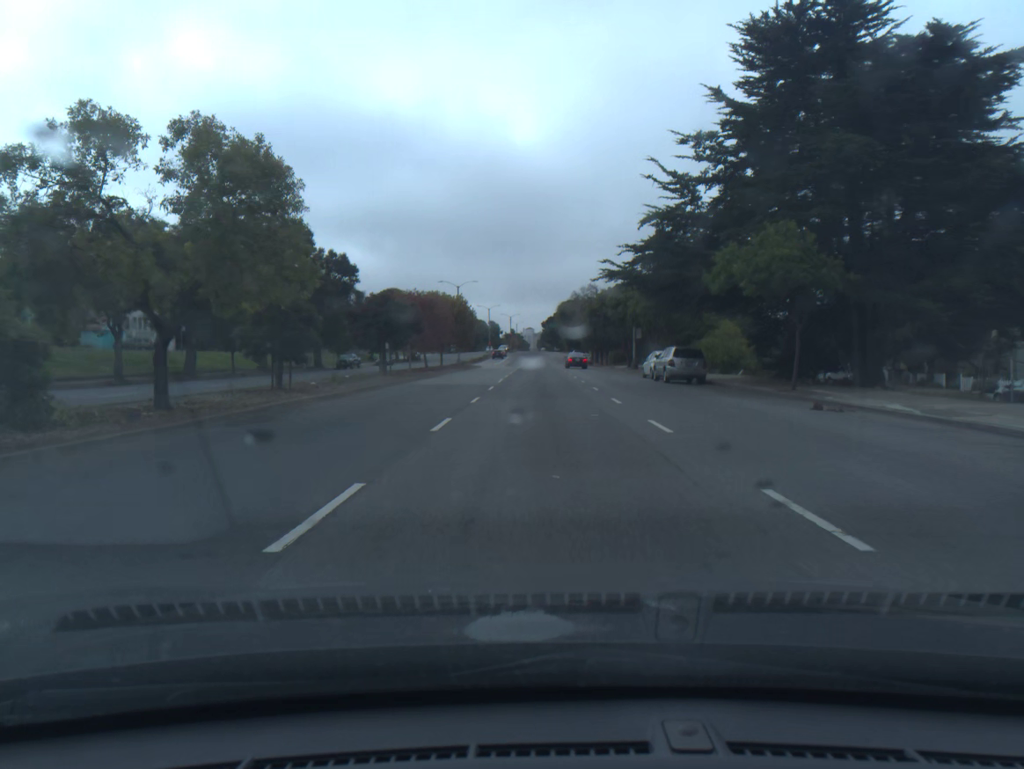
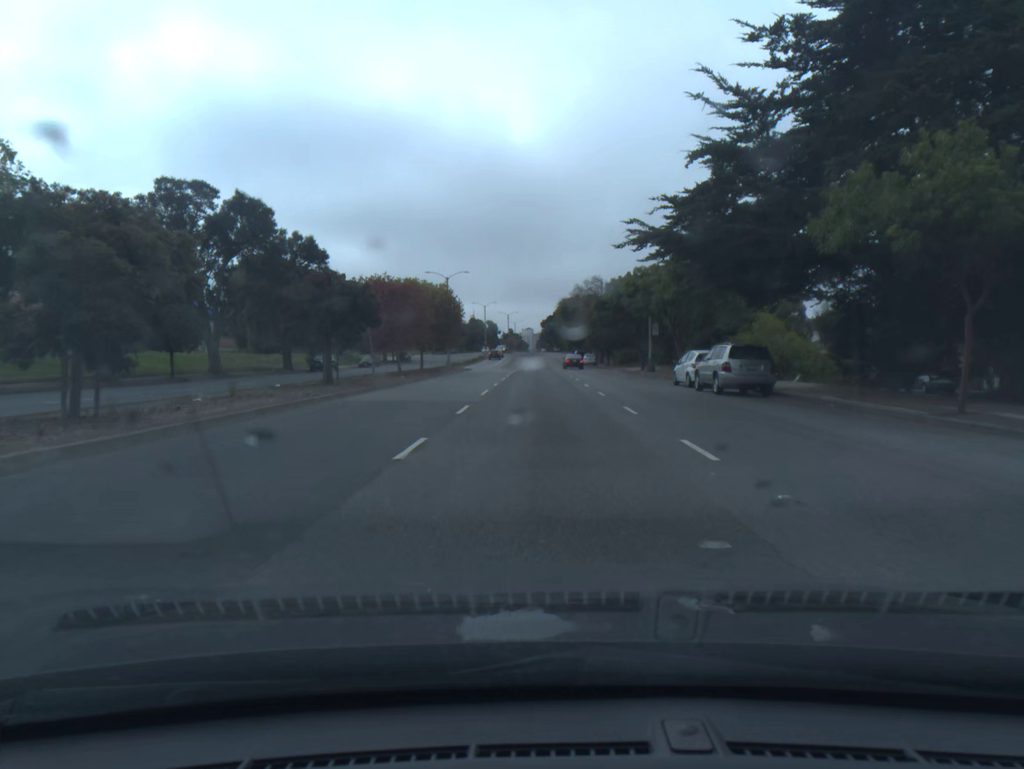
(0.0, +10.4) m; 0°
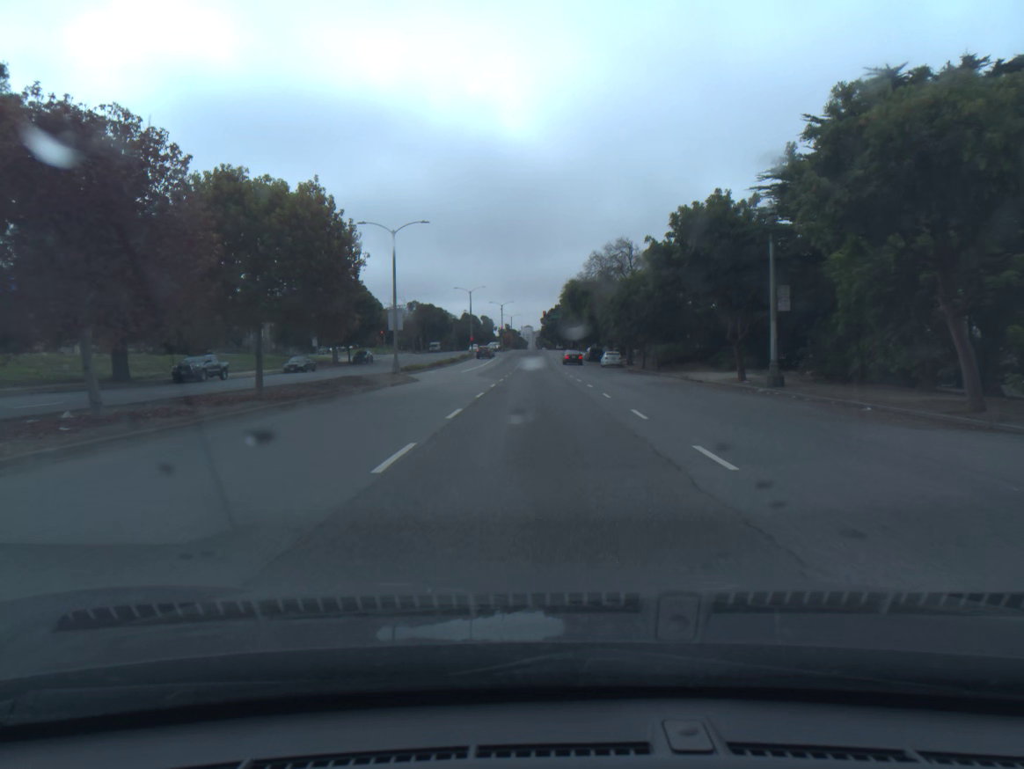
(0.0, +30.1) m; 0°
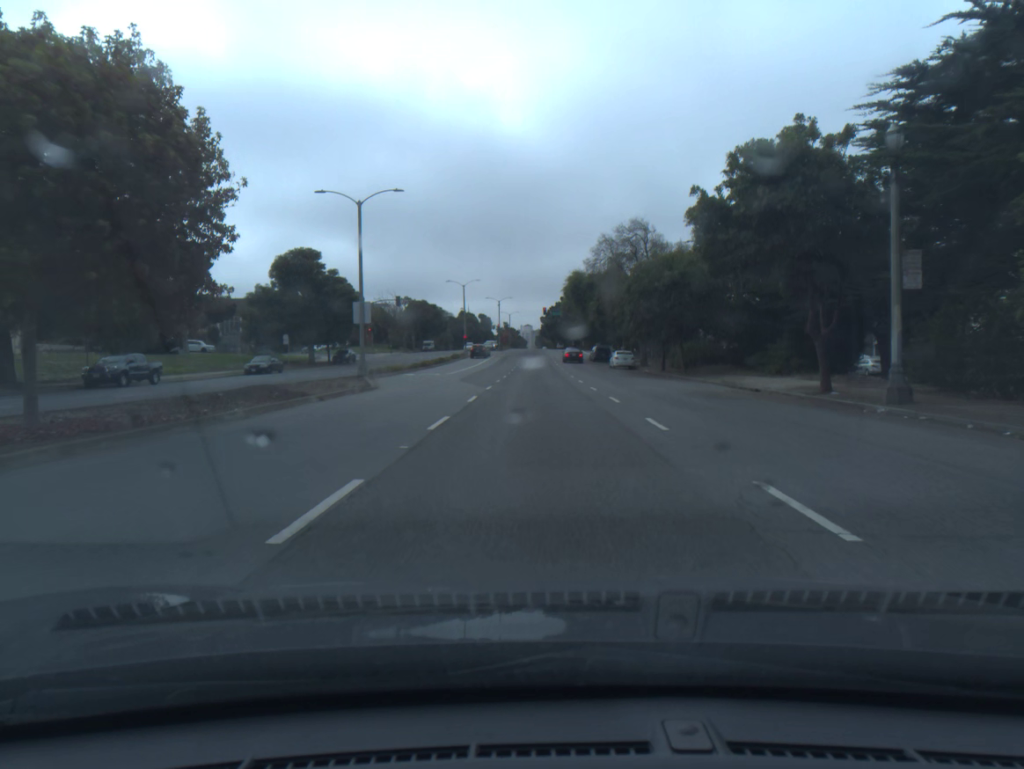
(0.0, +9.7) m; 0°
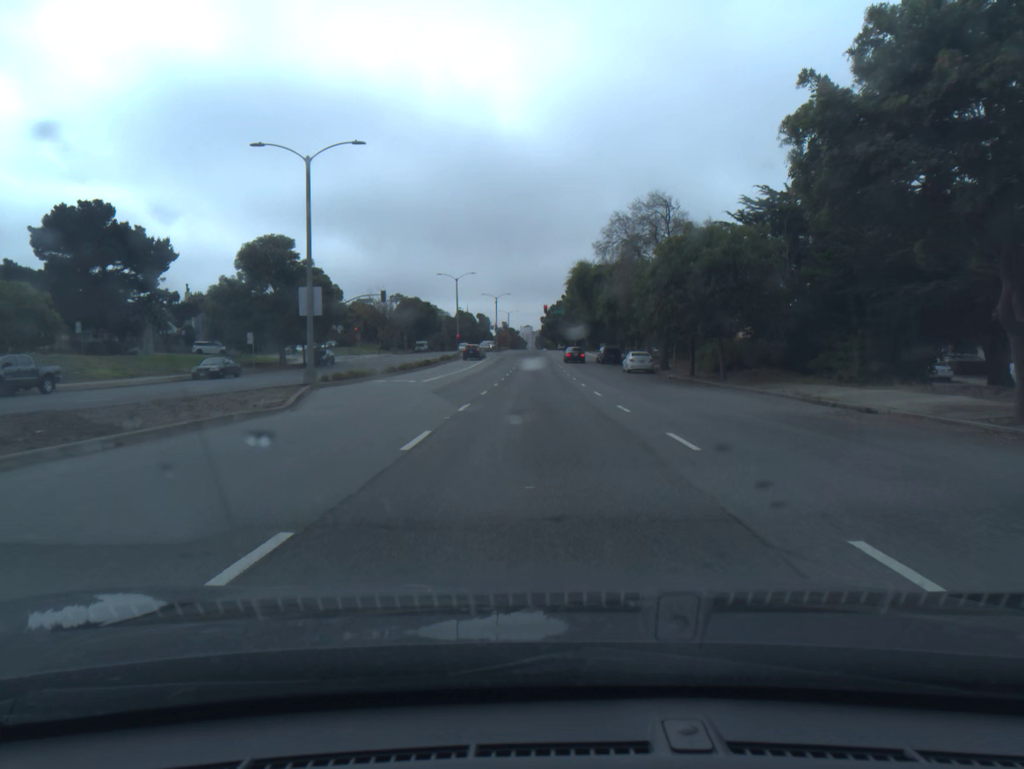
(0.0, +9.5) m; 0°
